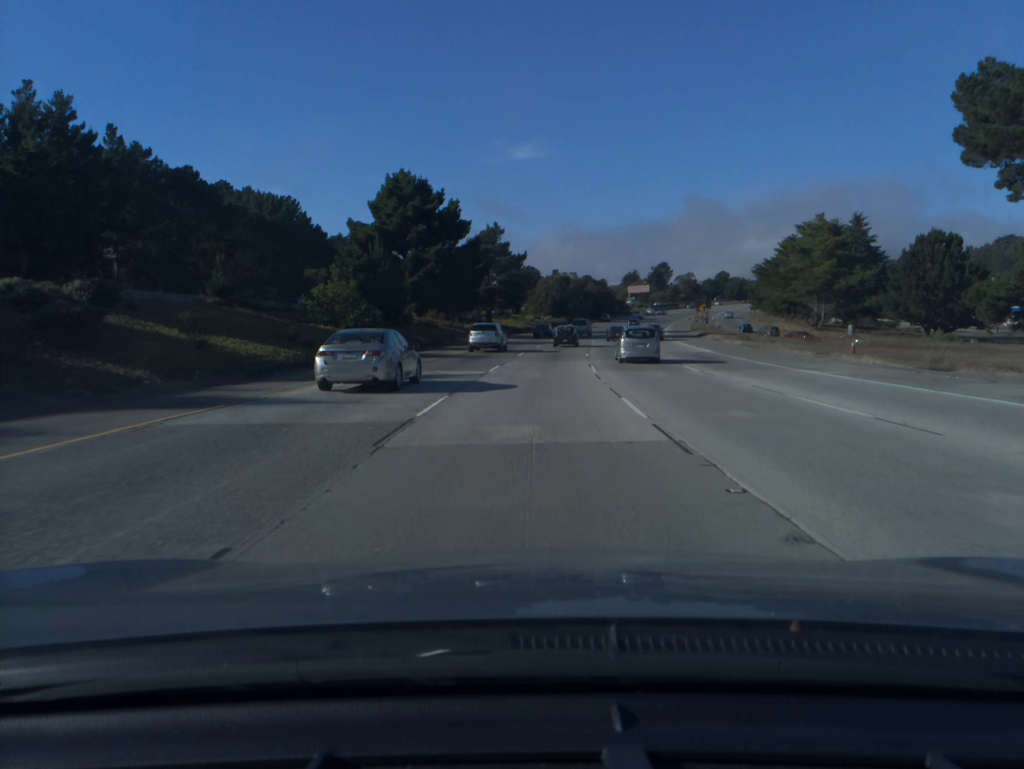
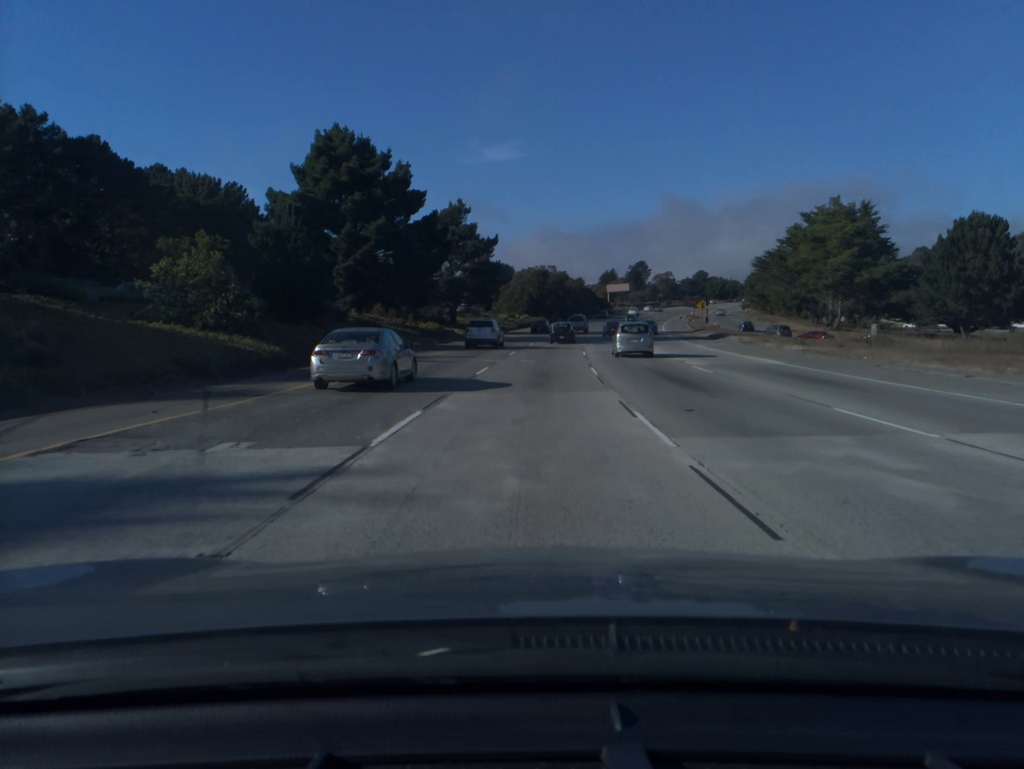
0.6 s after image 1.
(+0.3, +17.7) m; +2°
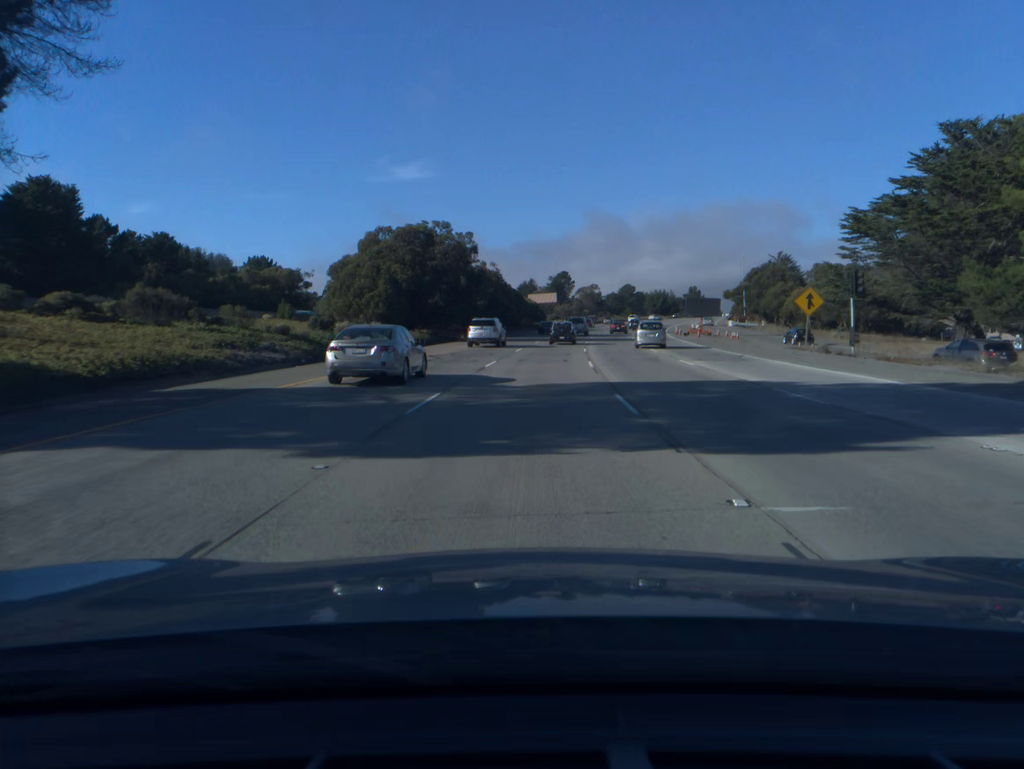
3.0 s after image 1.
(+3.8, +69.6) m; +6°
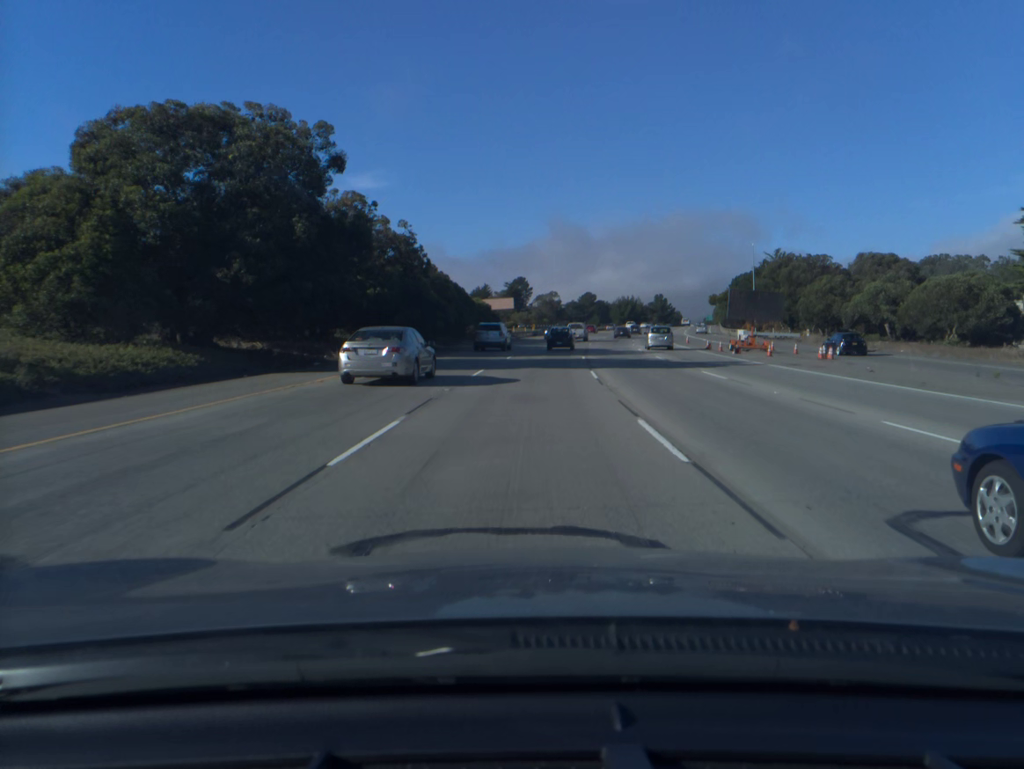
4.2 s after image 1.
(+0.9, +33.8) m; +3°
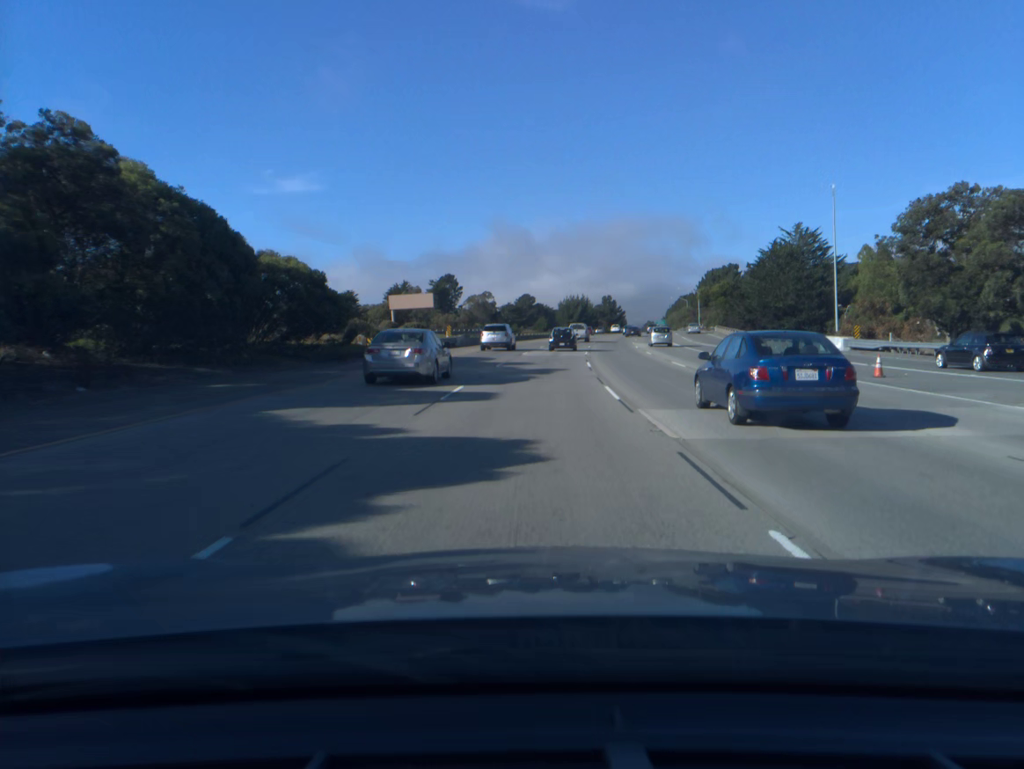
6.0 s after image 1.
(+1.9, +50.2) m; +5°
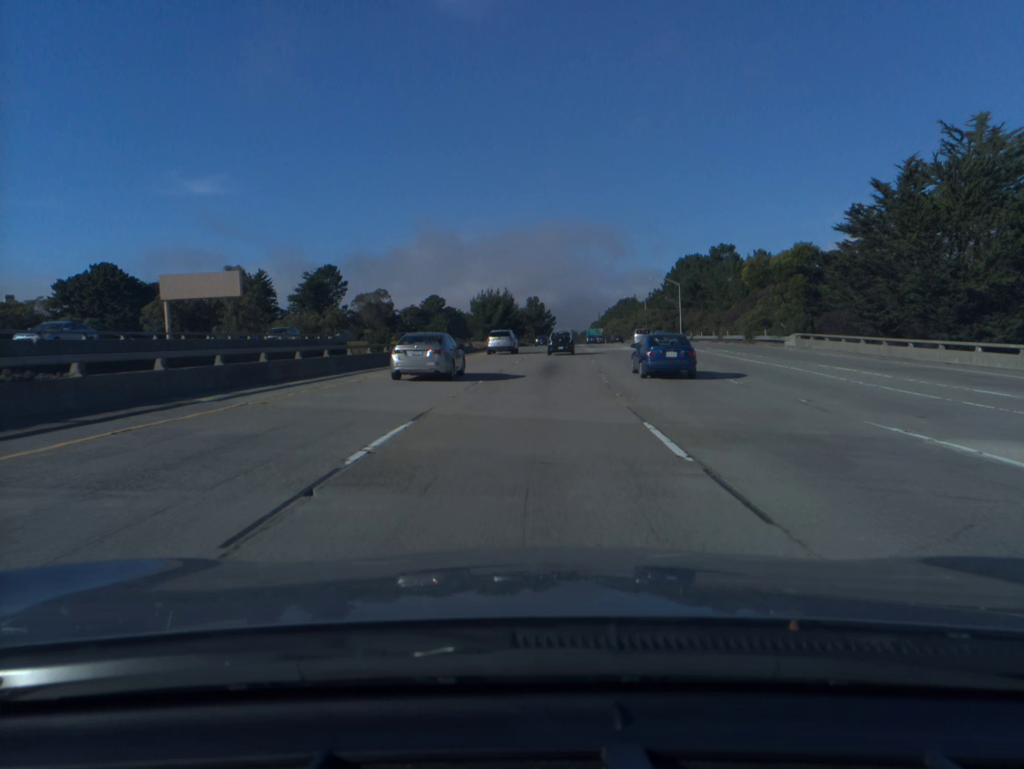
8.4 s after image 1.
(+3.5, +66.0) m; +6°
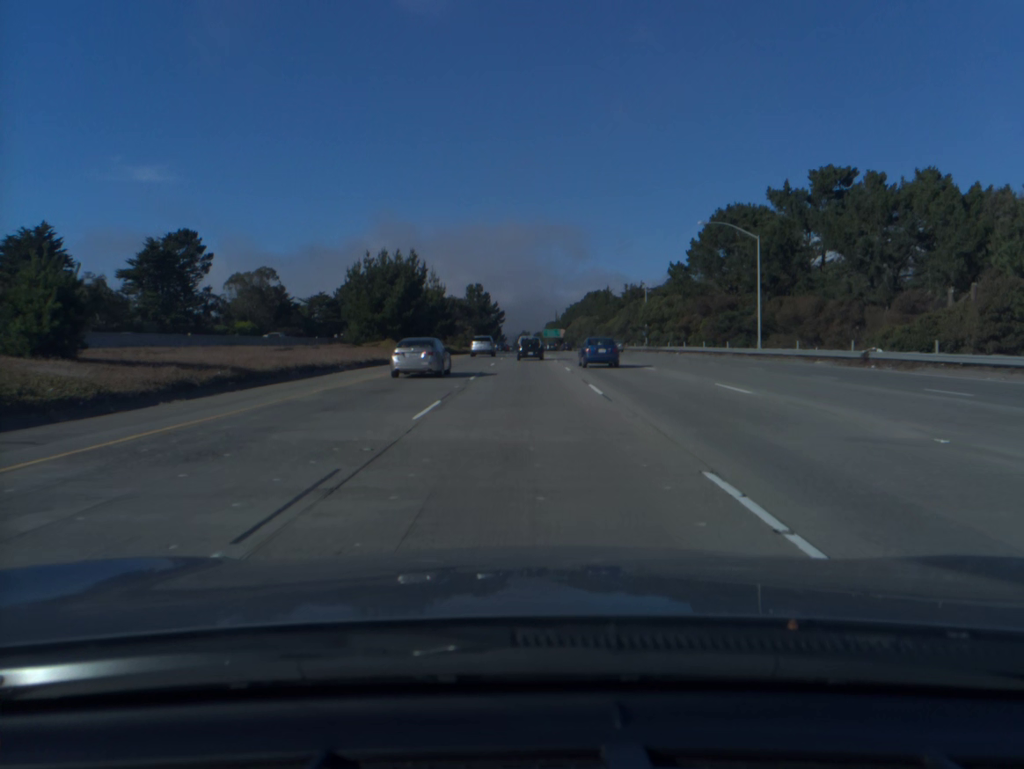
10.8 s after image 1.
(+3.1, +66.1) m; +4°
